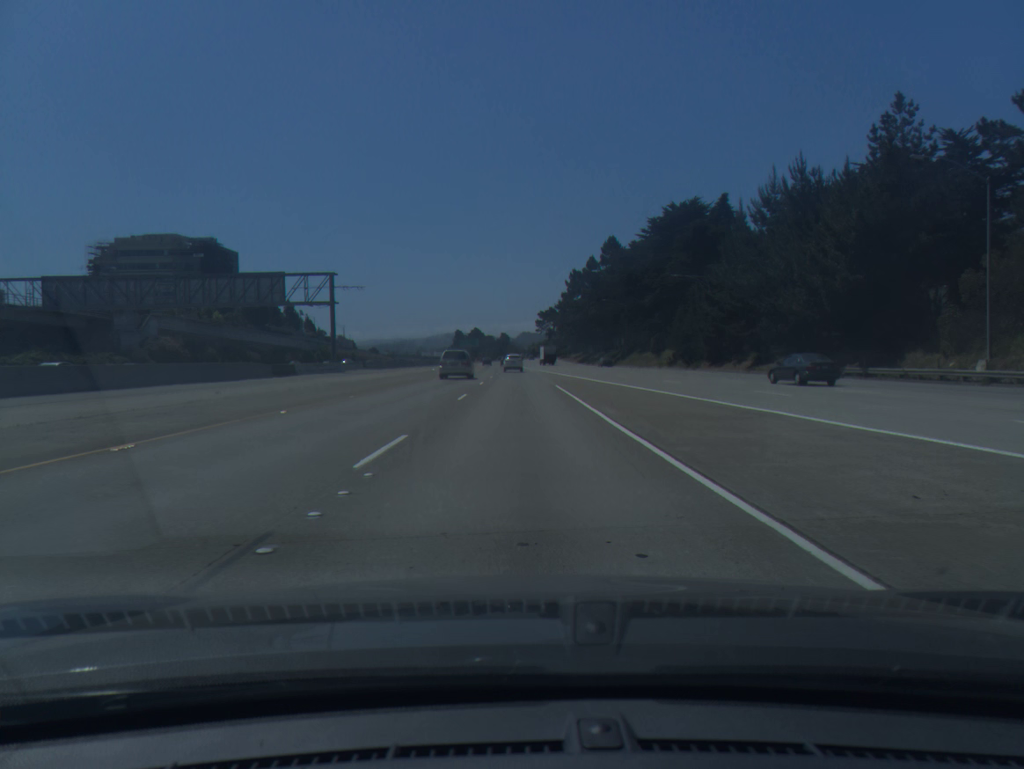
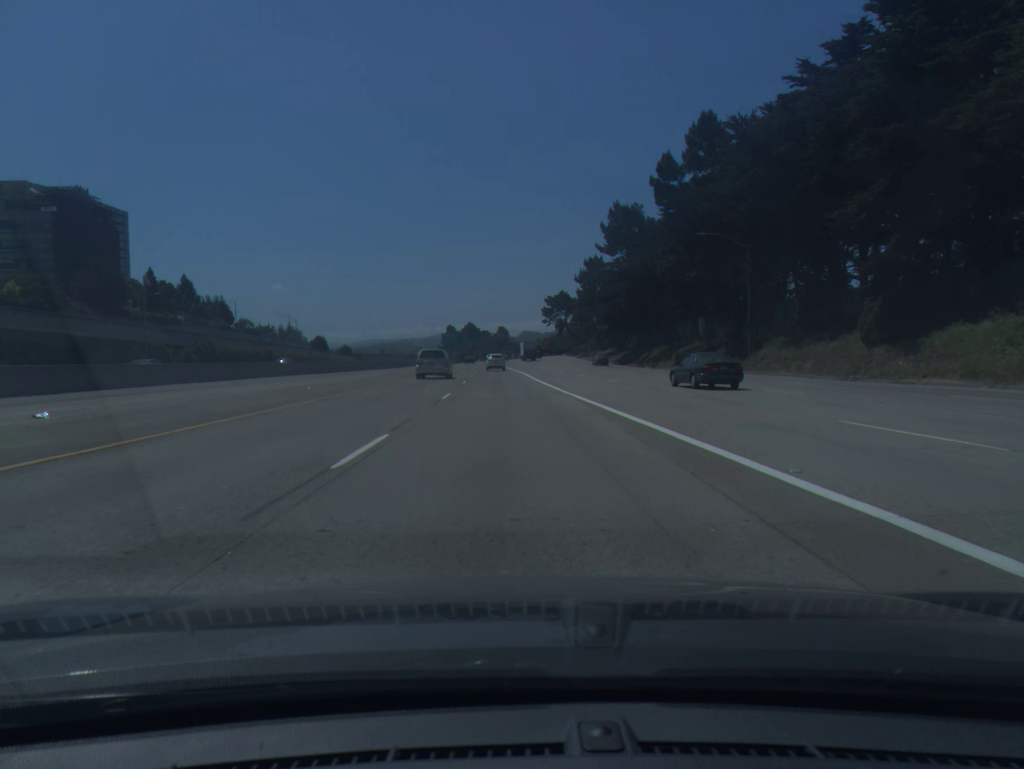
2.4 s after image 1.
(0.0, +73.6) m; 0°
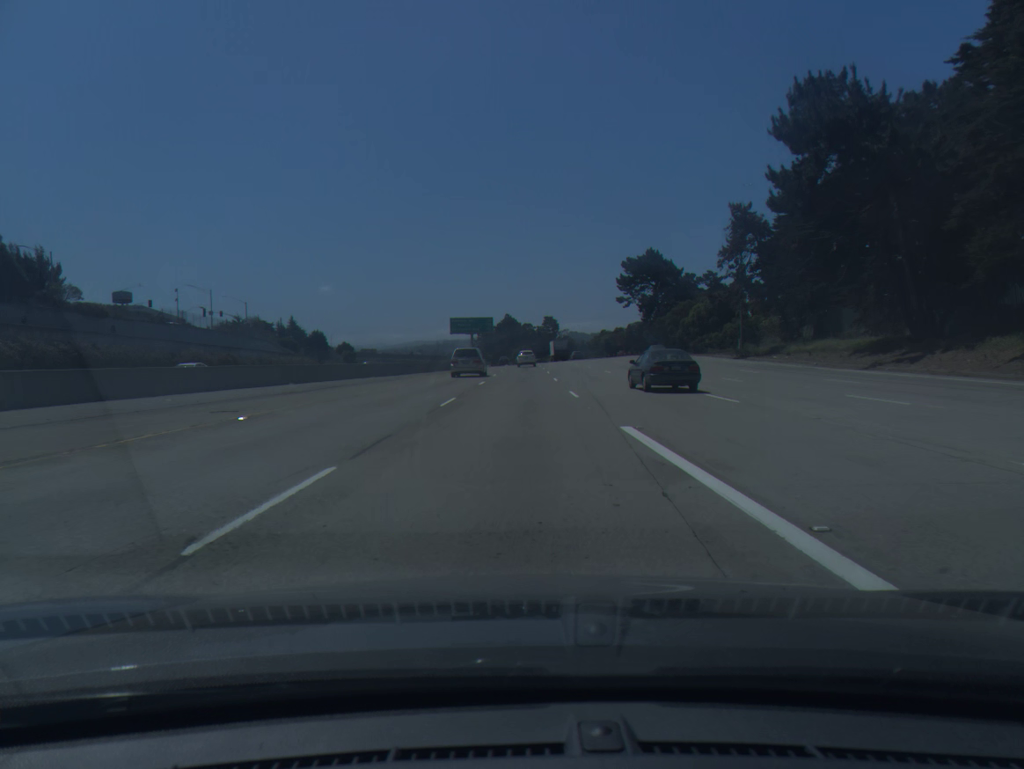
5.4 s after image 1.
(-2.8, +91.6) m; -3°
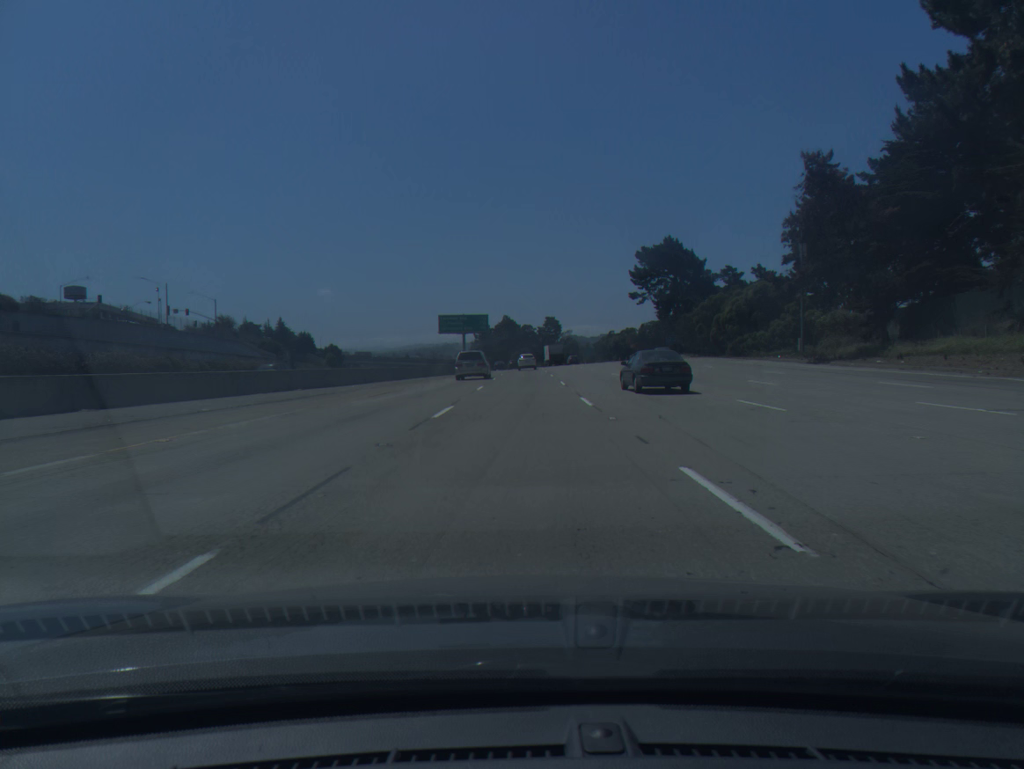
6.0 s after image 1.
(0.0, +18.3) m; 0°
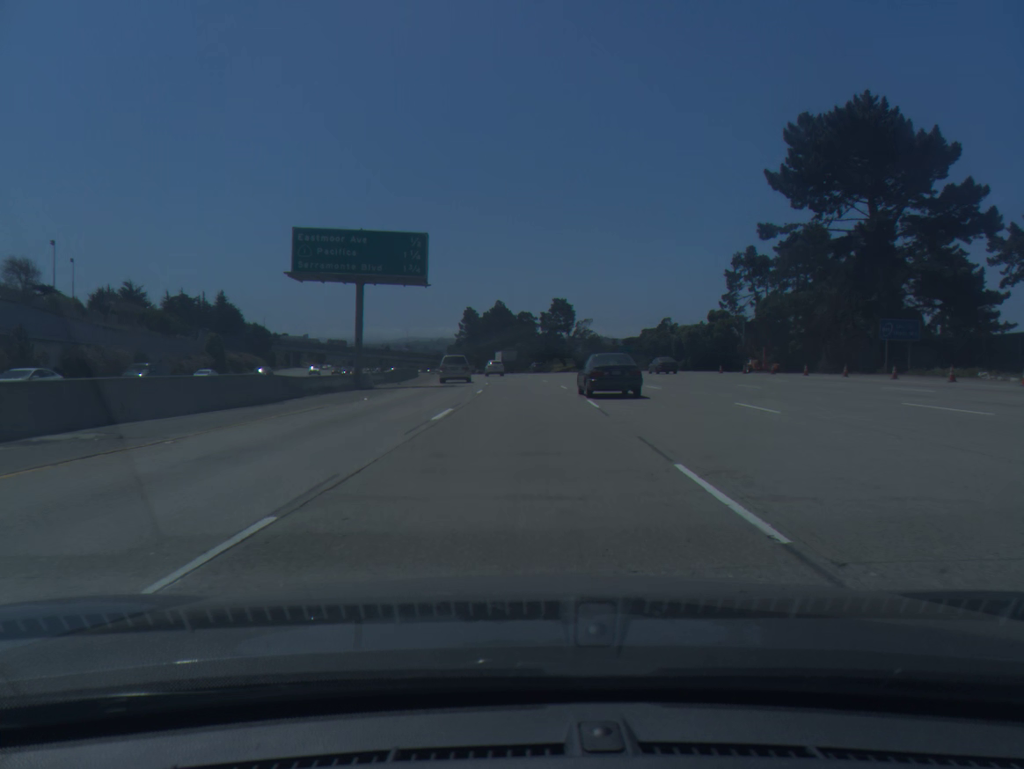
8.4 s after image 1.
(+0.7, +72.9) m; 0°
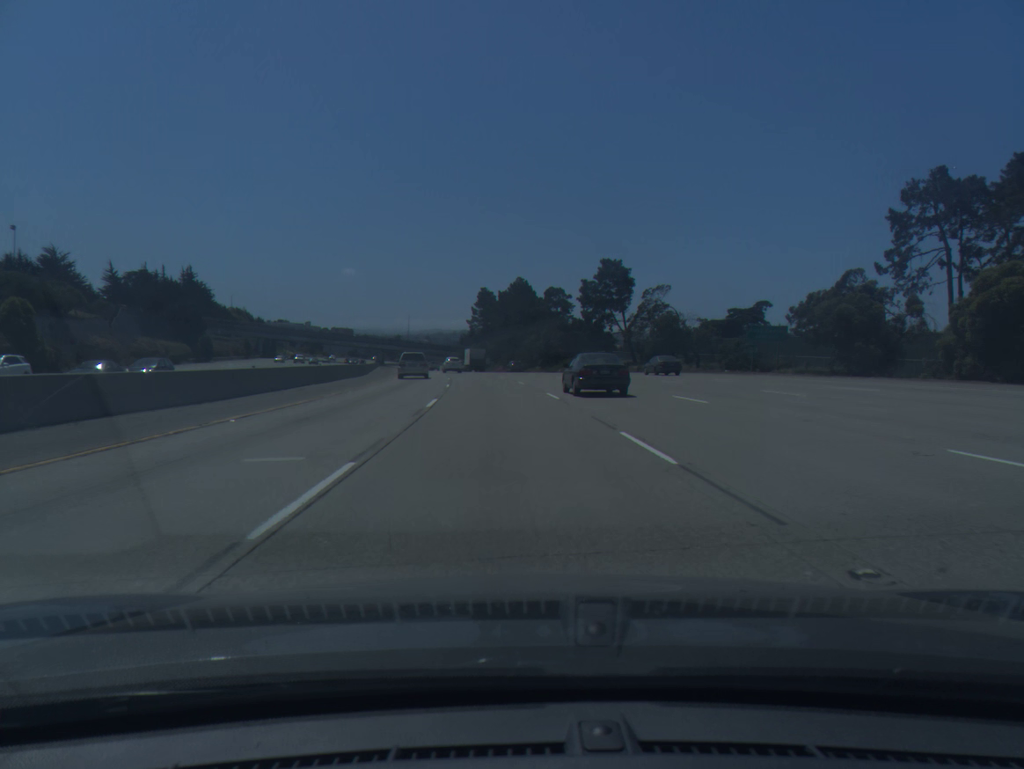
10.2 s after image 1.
(-0.4, +54.6) m; -2°
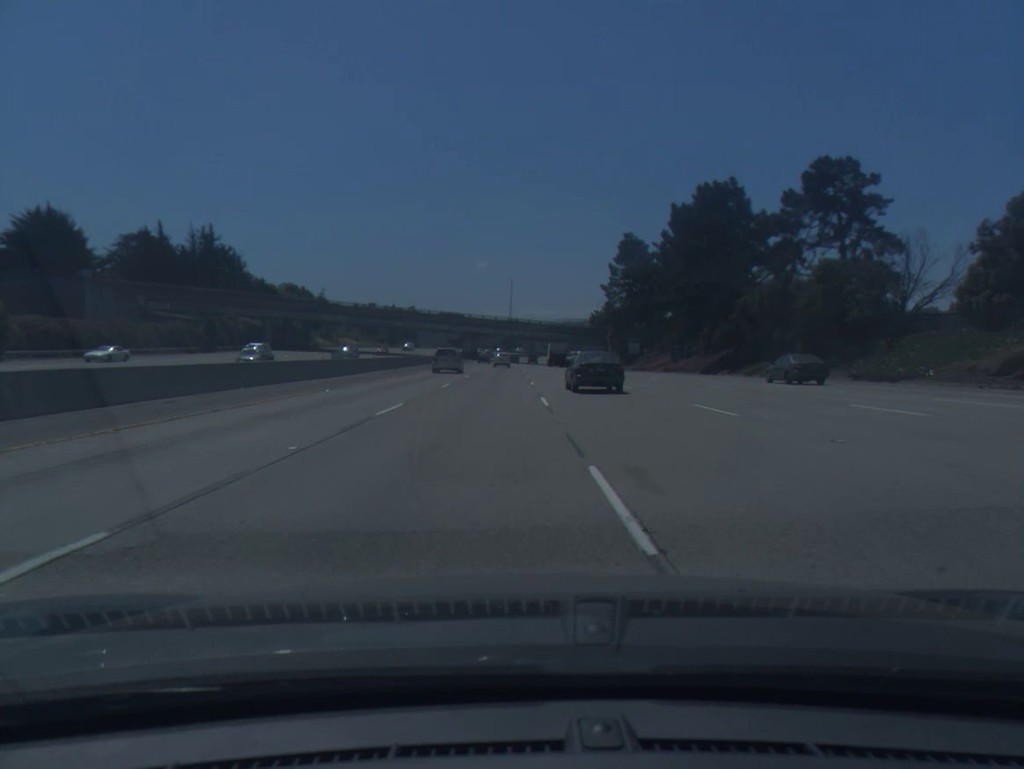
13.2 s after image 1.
(-6.7, +91.4) m; -9°
